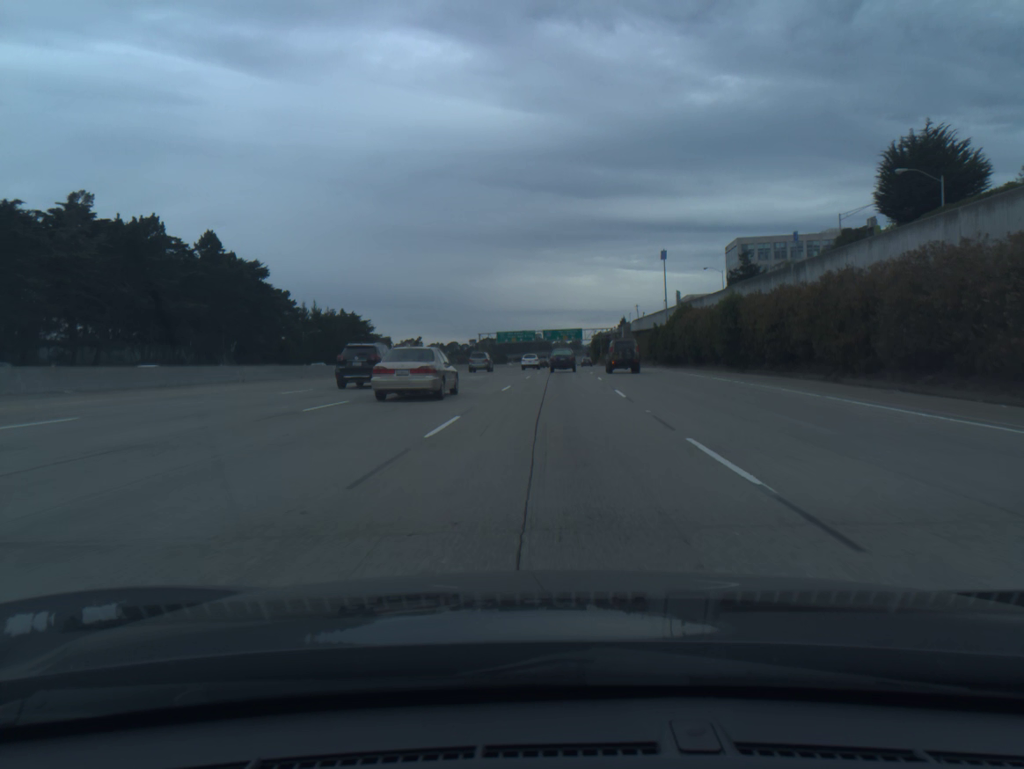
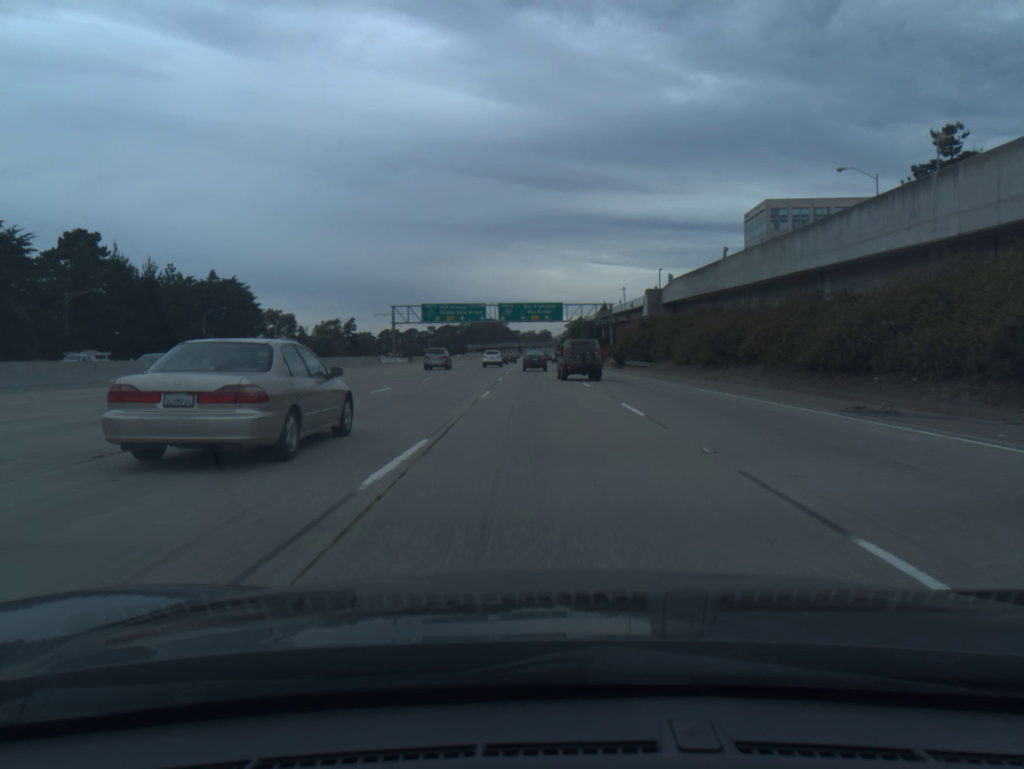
(+2.2, +76.7) m; +2°
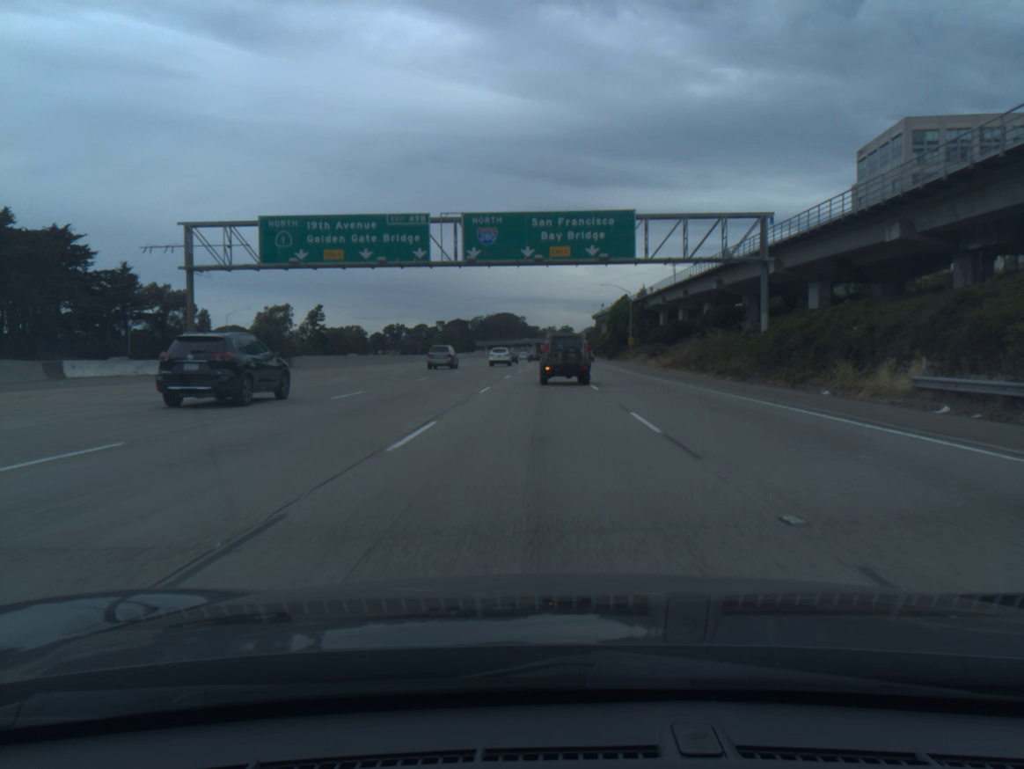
(-0.9, +74.5) m; -1°
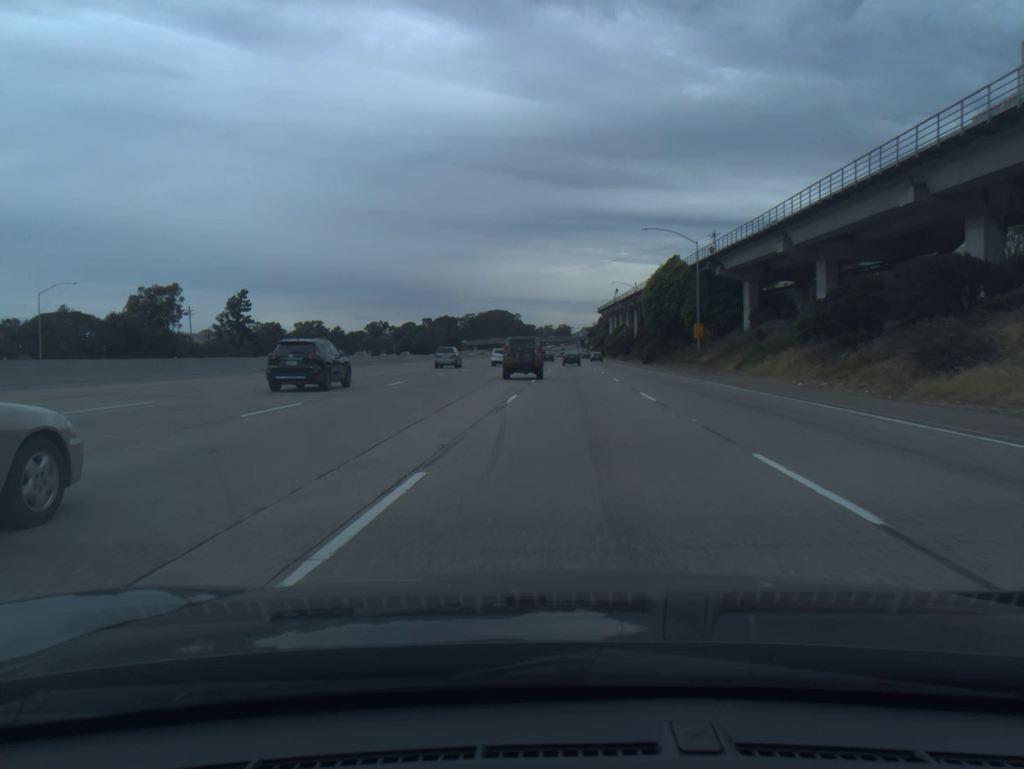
(+0.2, +63.1) m; 0°
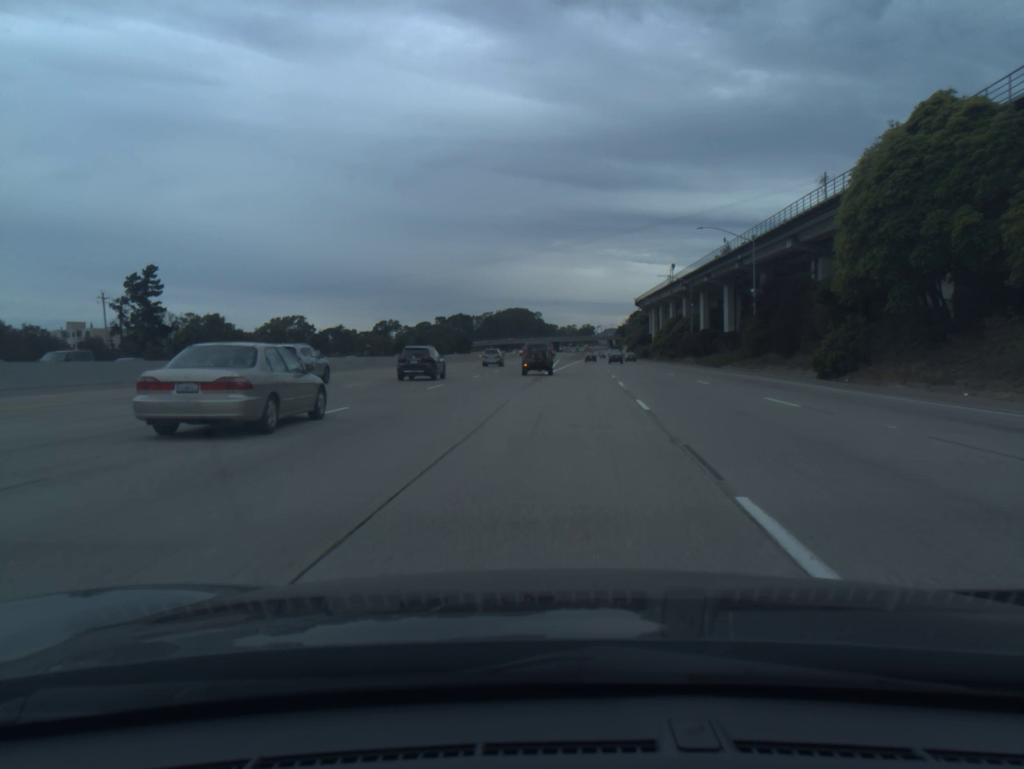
(-0.8, +57.8) m; -2°
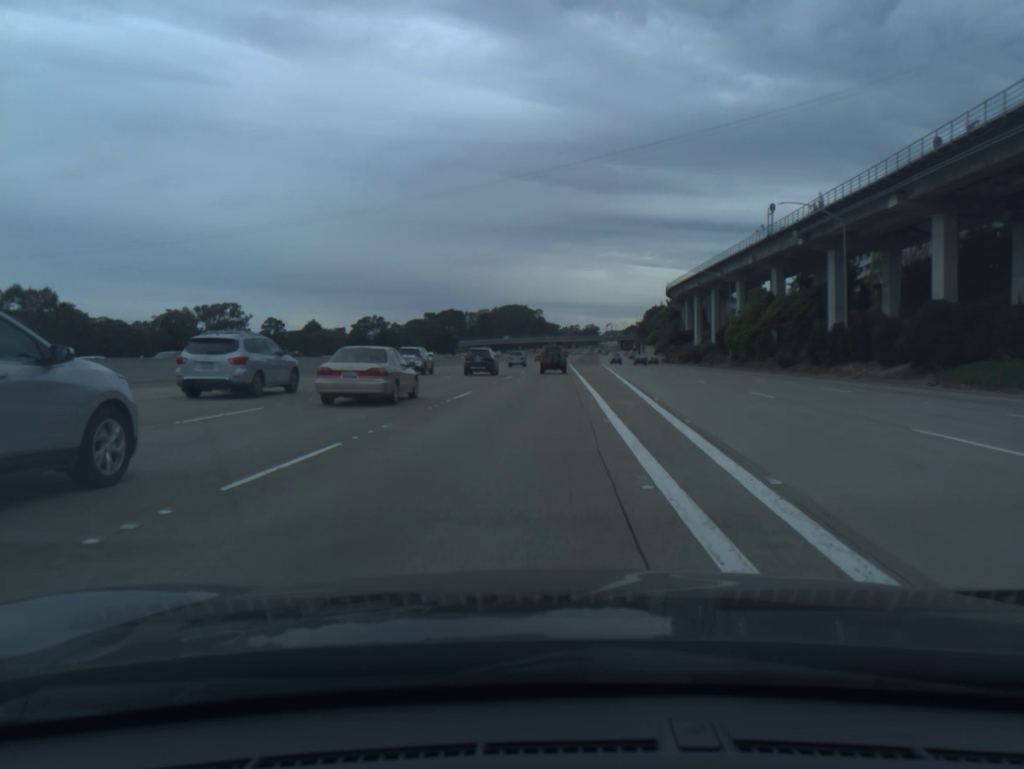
(-0.3, +61.0) m; 0°
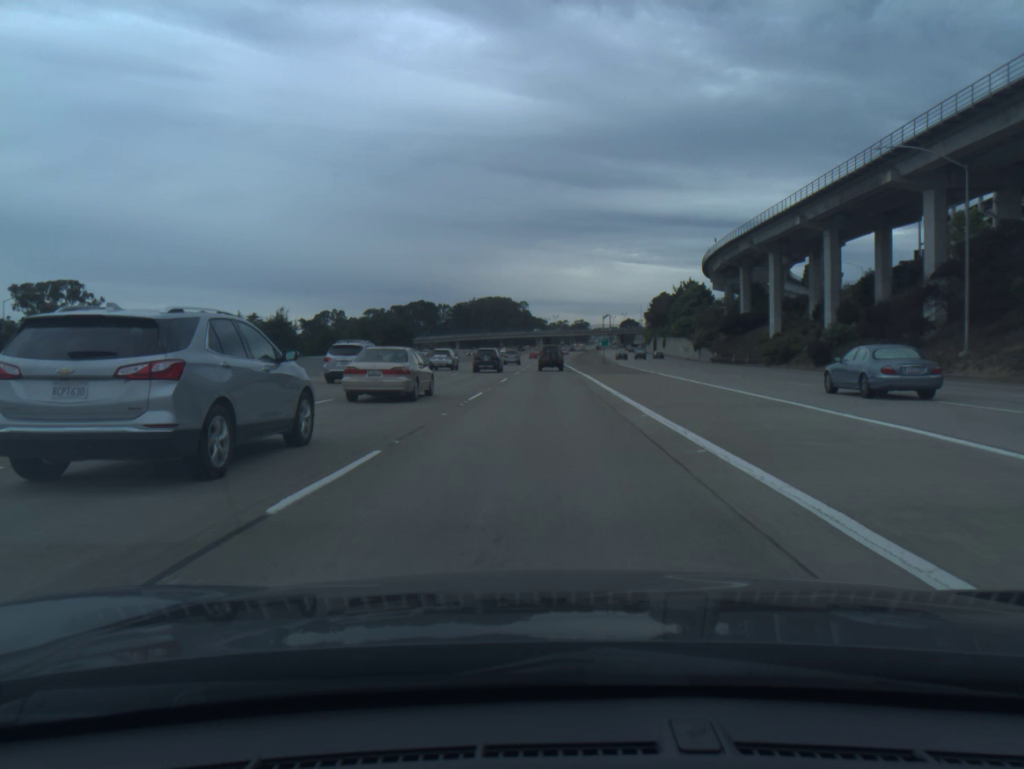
(+0.8, +65.0) m; +1°
